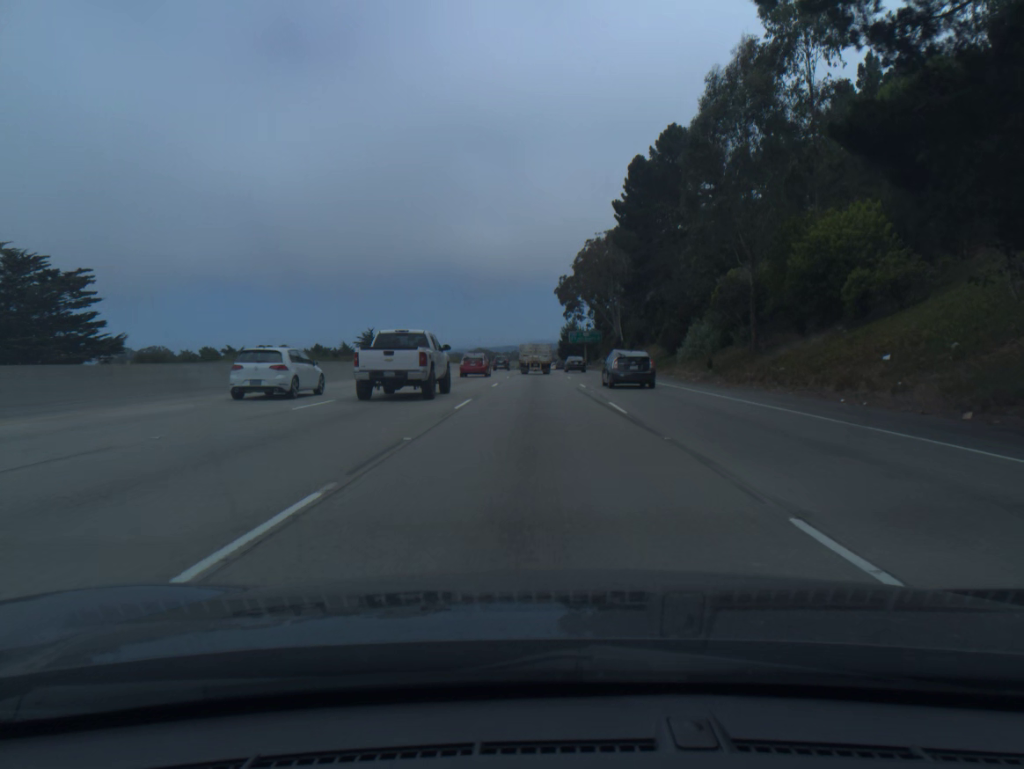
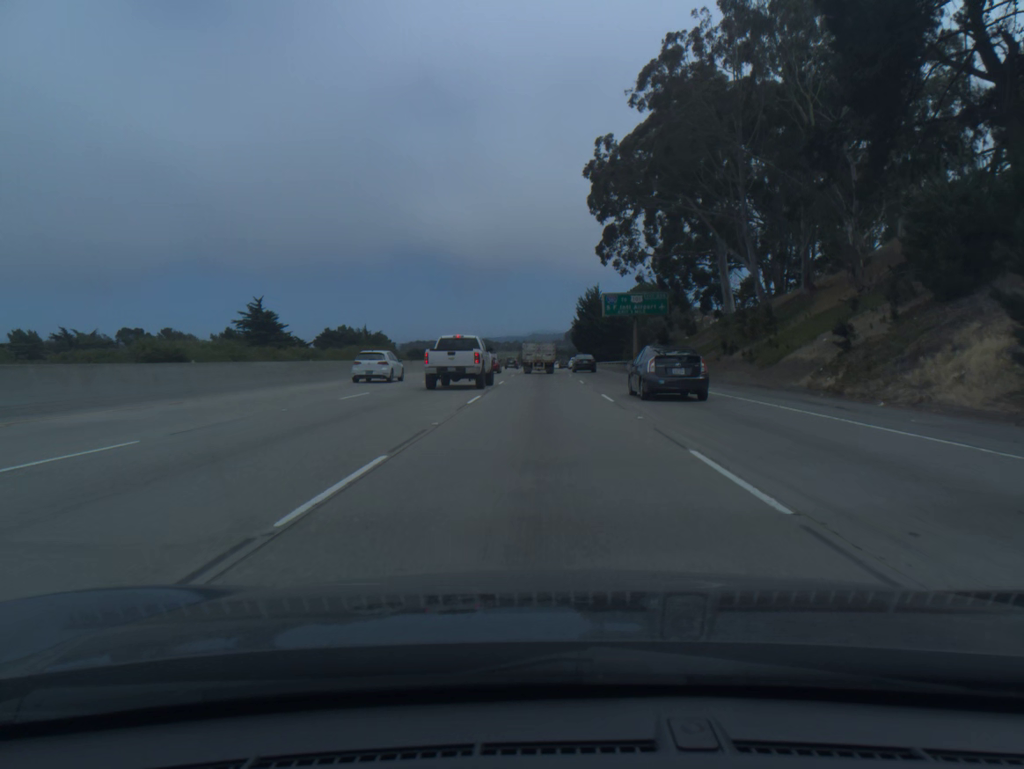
(-0.2, +83.8) m; 0°
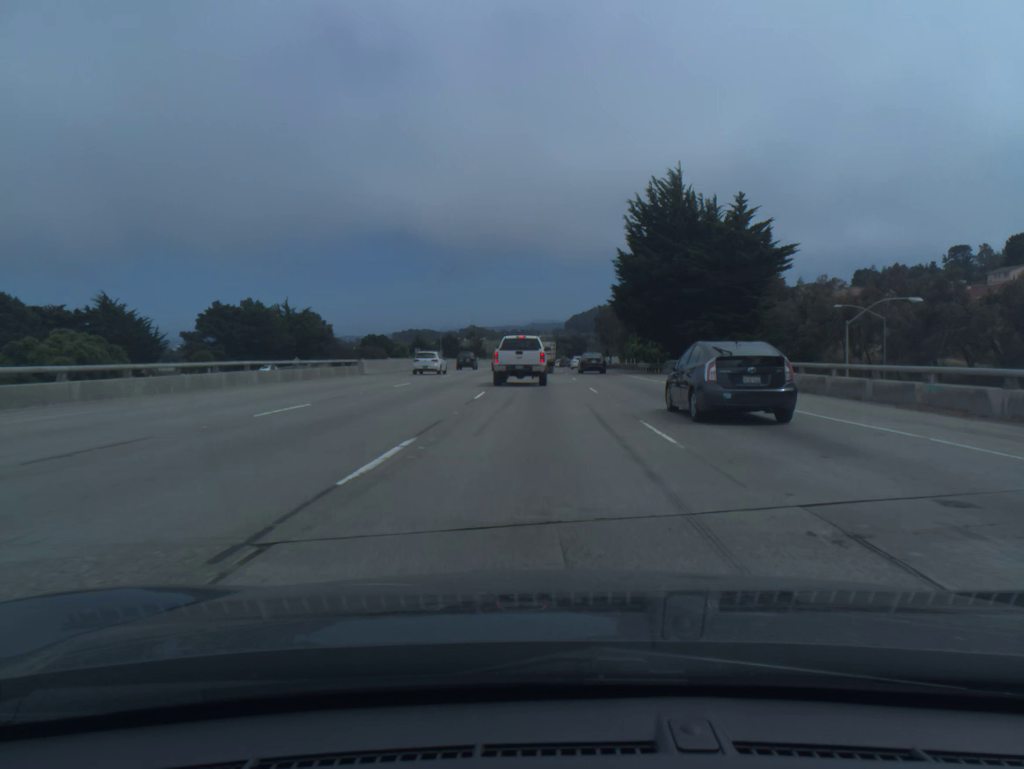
(0.0, +83.3) m; 0°
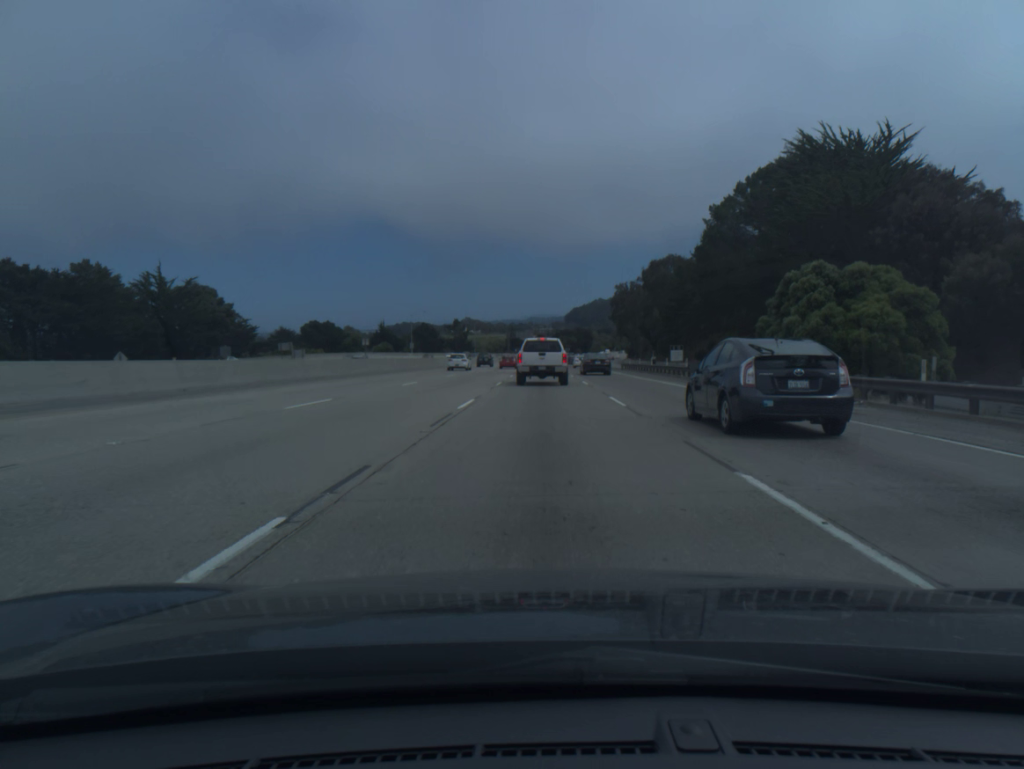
(-0.1, +64.3) m; 0°
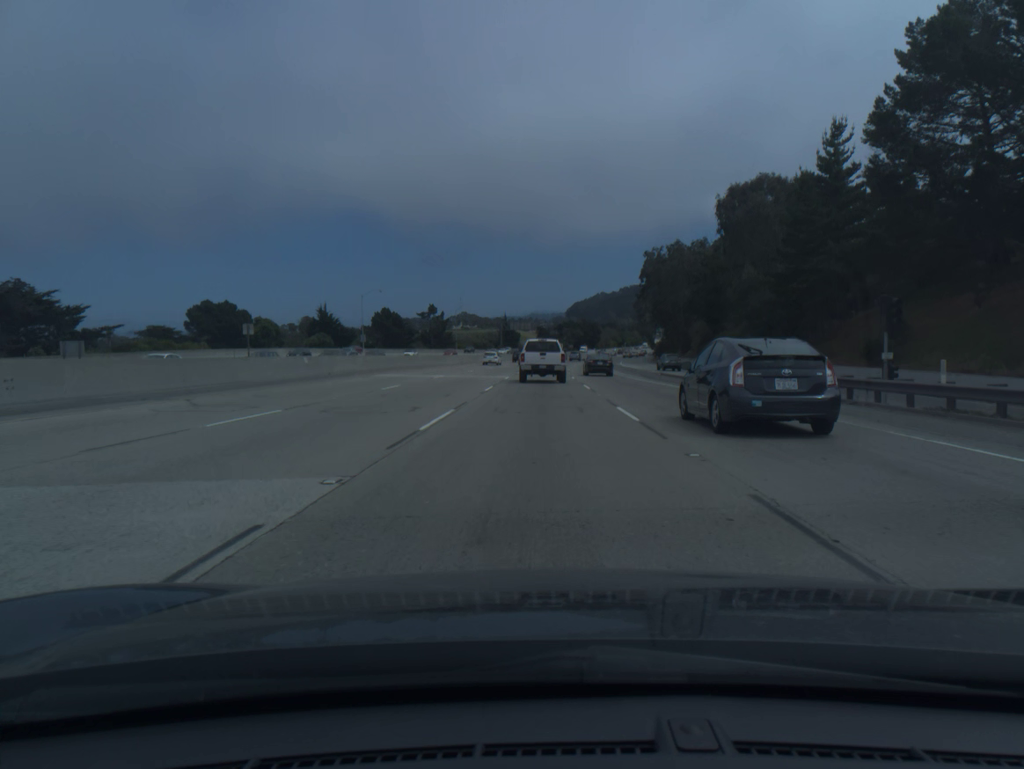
(+0.3, +62.2) m; 0°
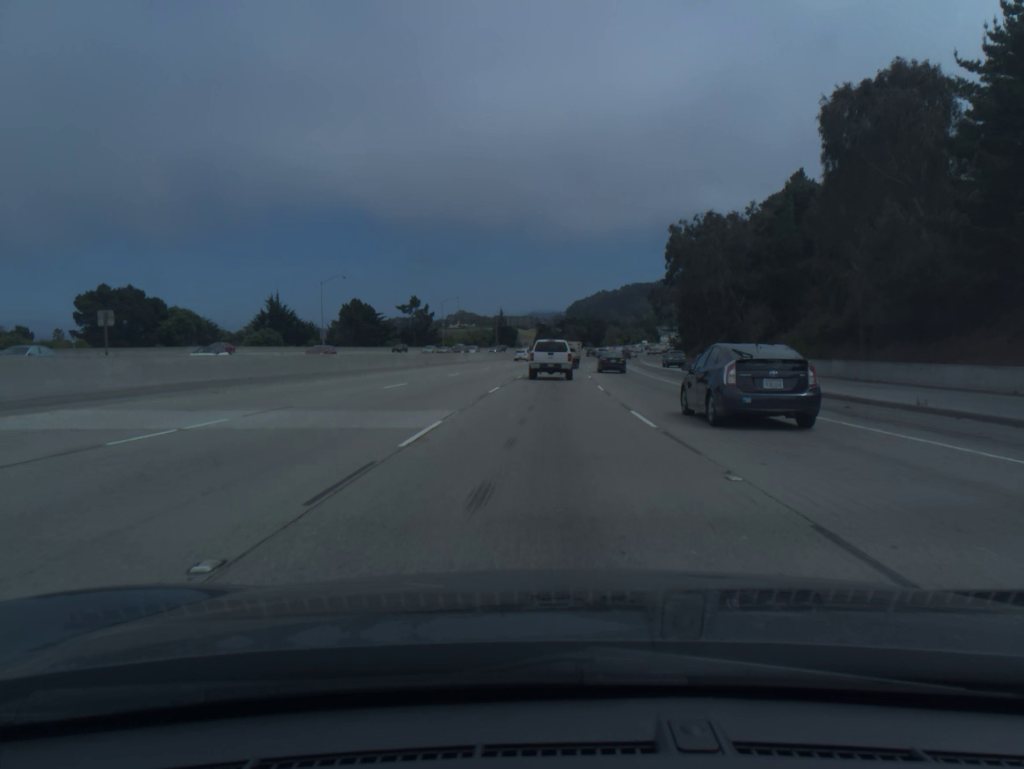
(0.0, +30.8) m; 0°
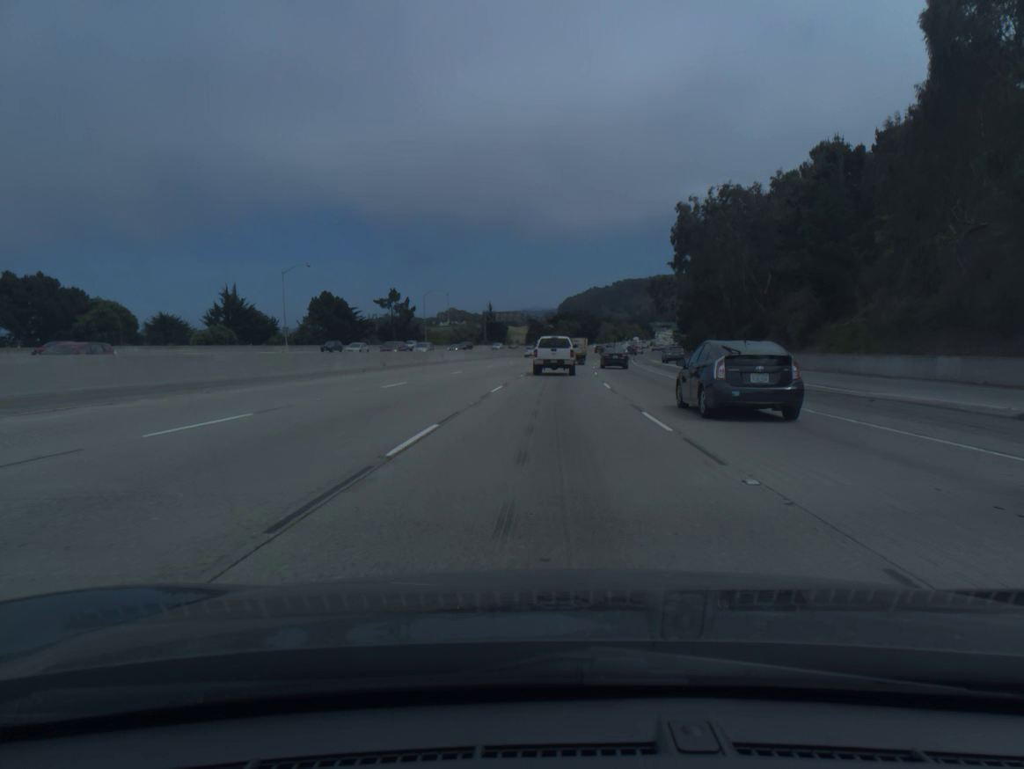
(+0.1, +15.4) m; +1°
